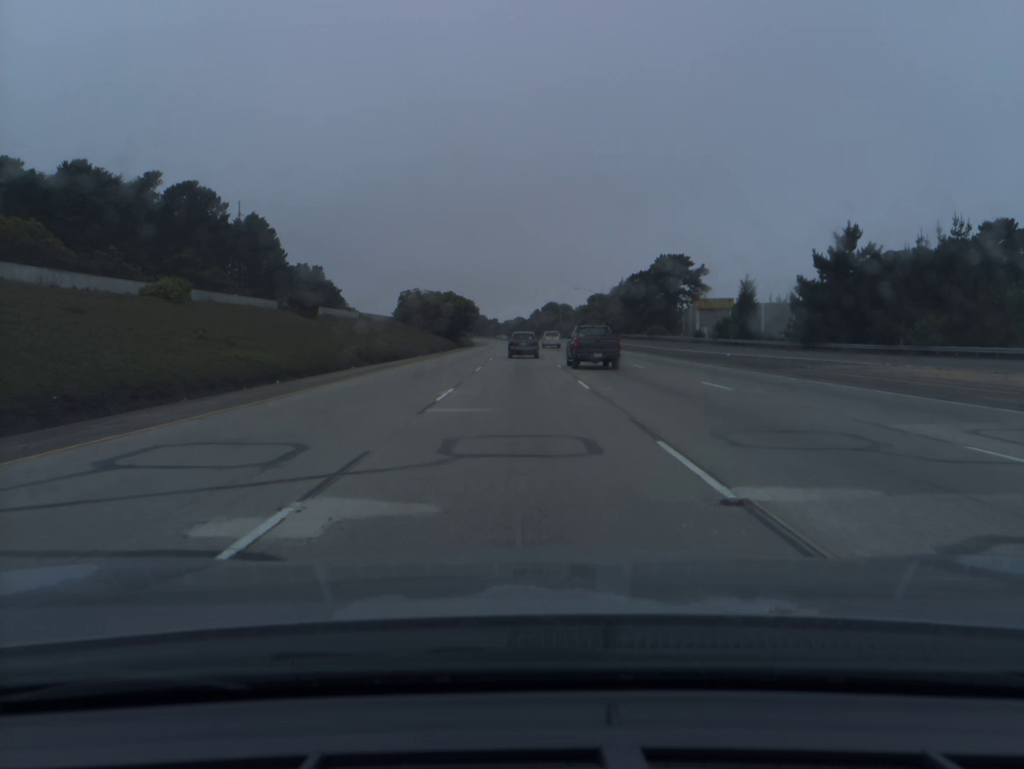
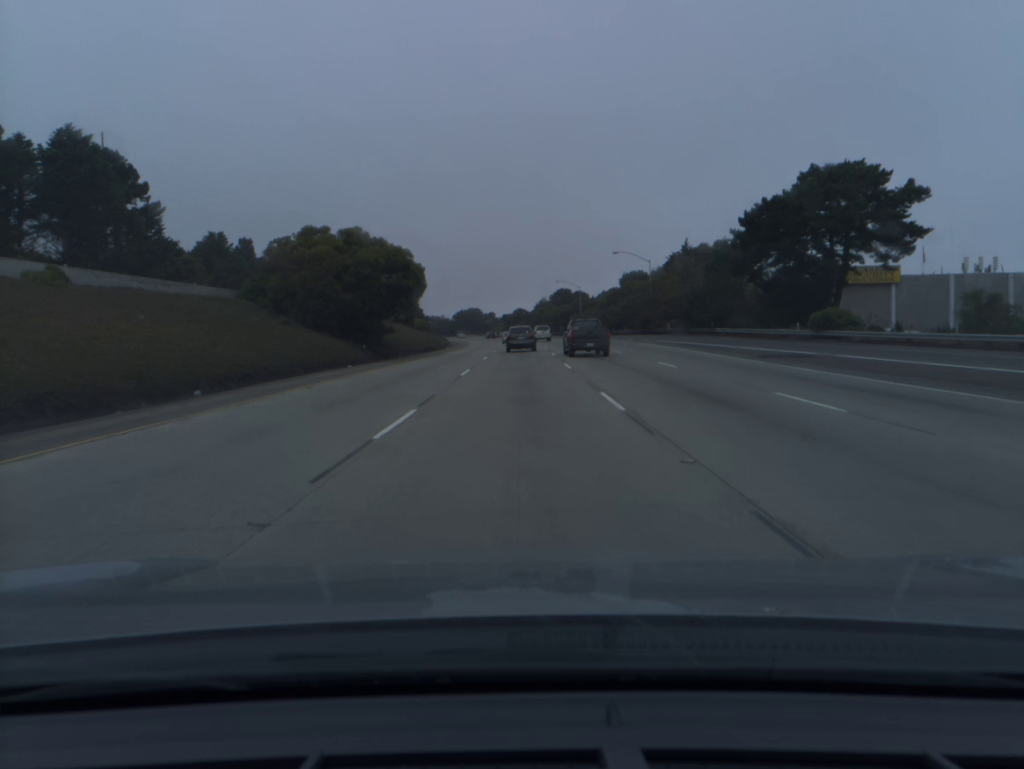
(0.0, +65.6) m; 0°
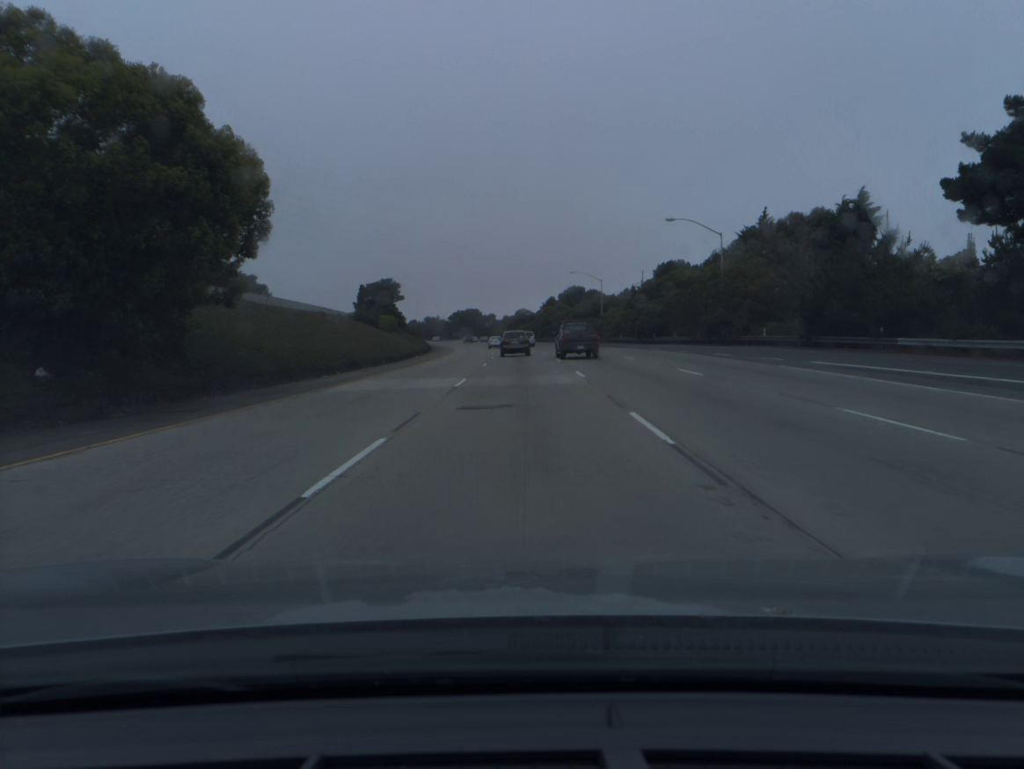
(-0.1, +32.8) m; 0°
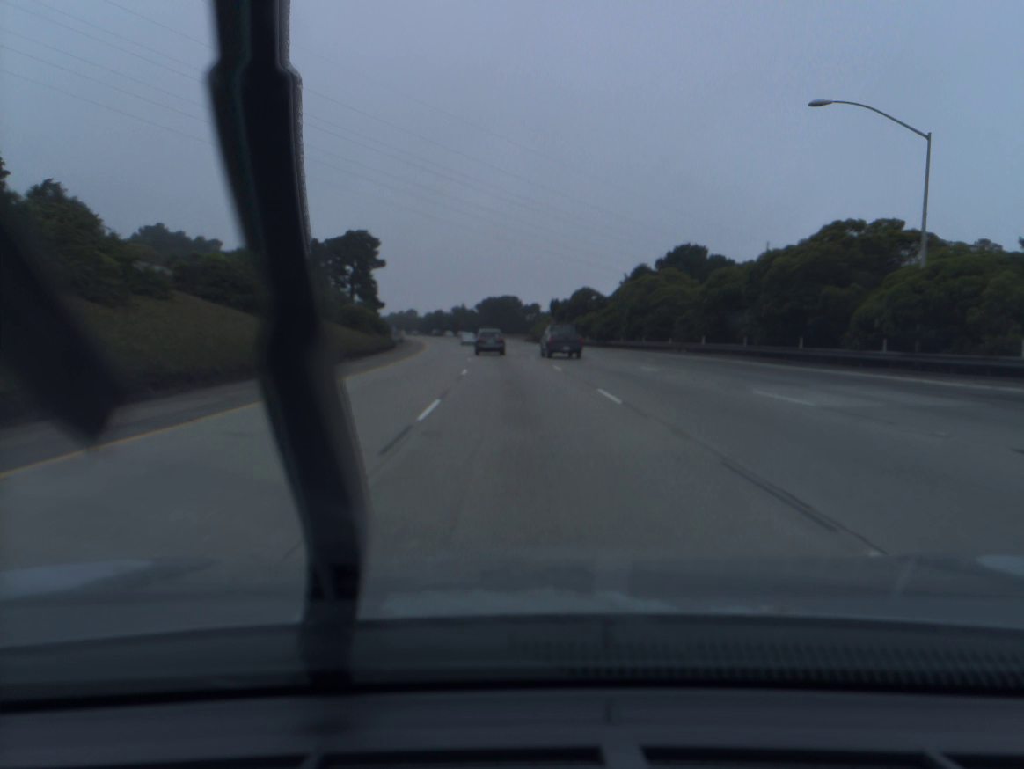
(-1.6, +82.0) m; -3°
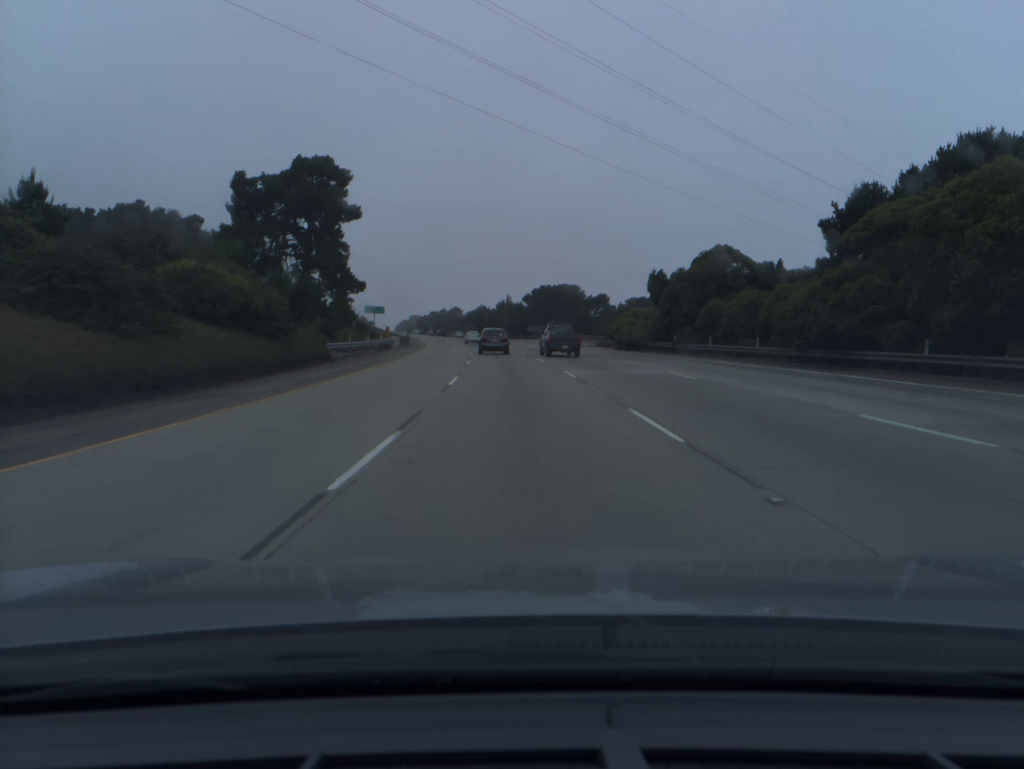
(-1.6, +49.4) m; -4°
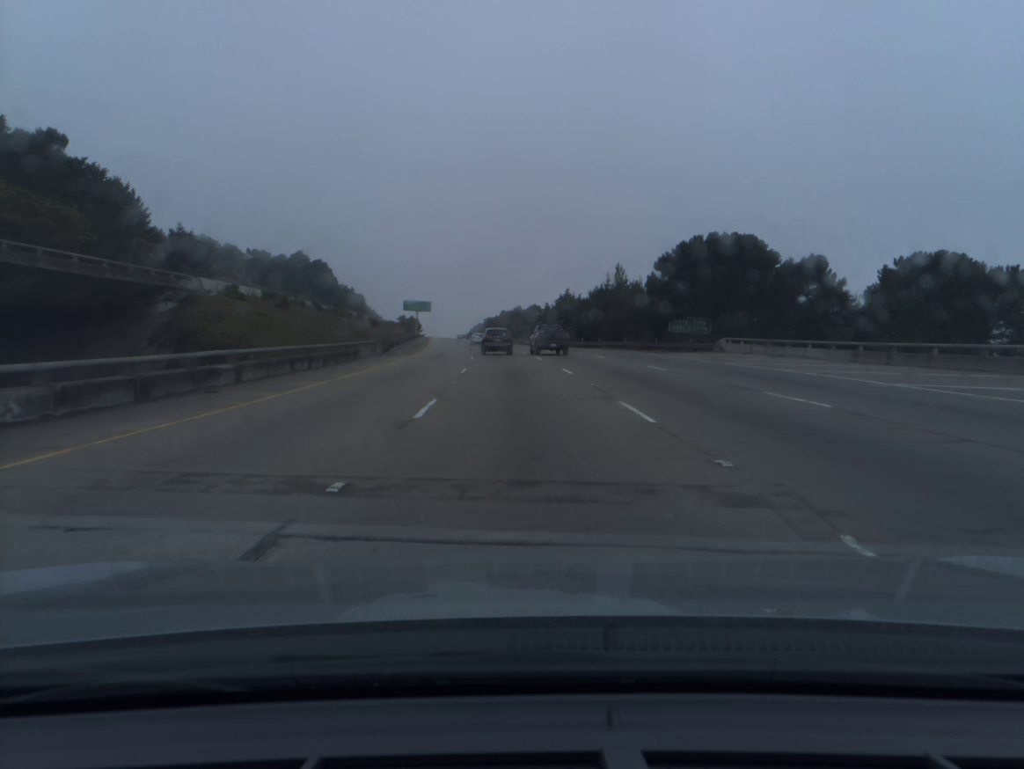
(-4.2, +81.5) m; -6°
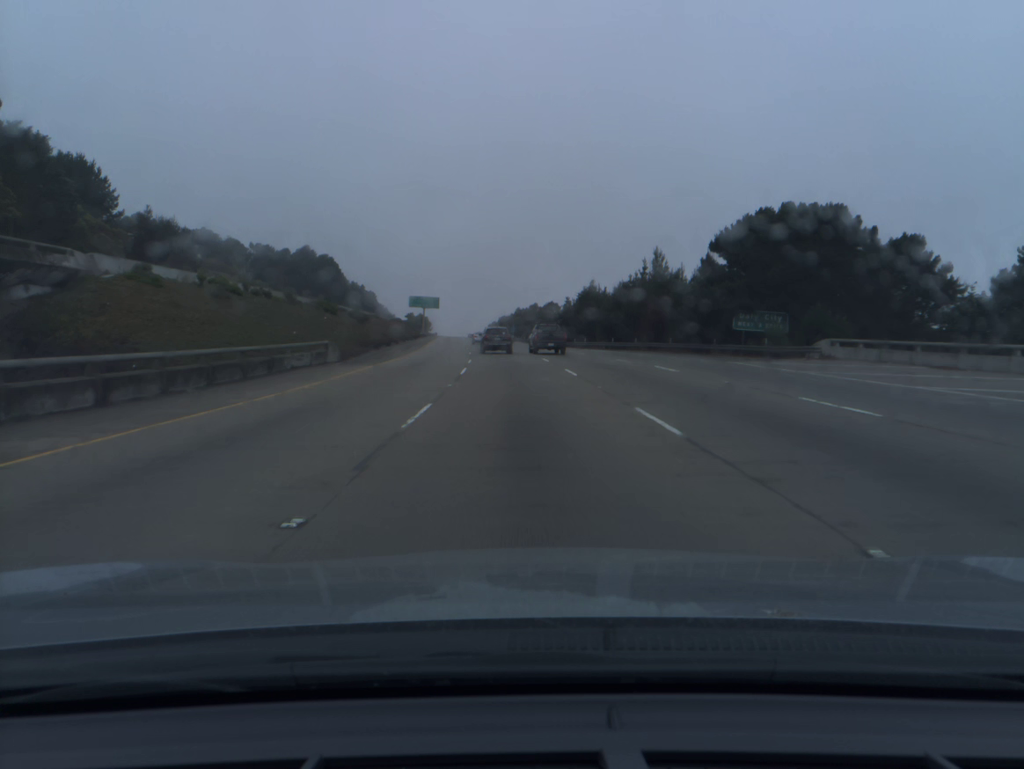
(-0.2, +16.2) m; -1°
